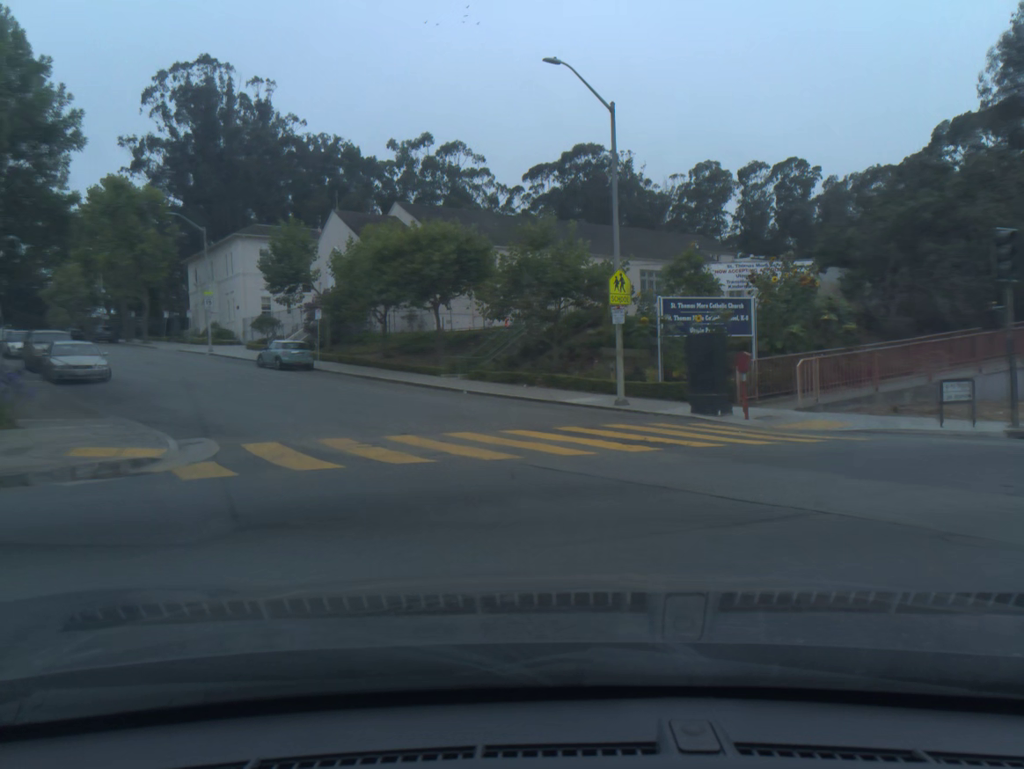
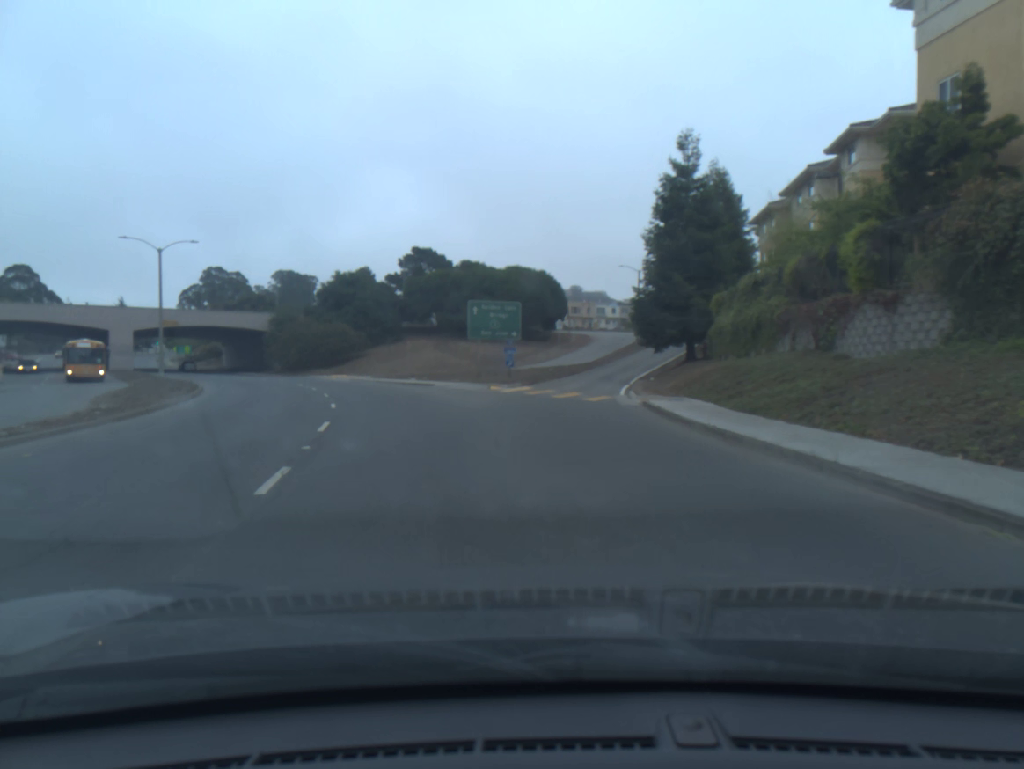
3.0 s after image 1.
(-10.5, +4.4) m; -99°
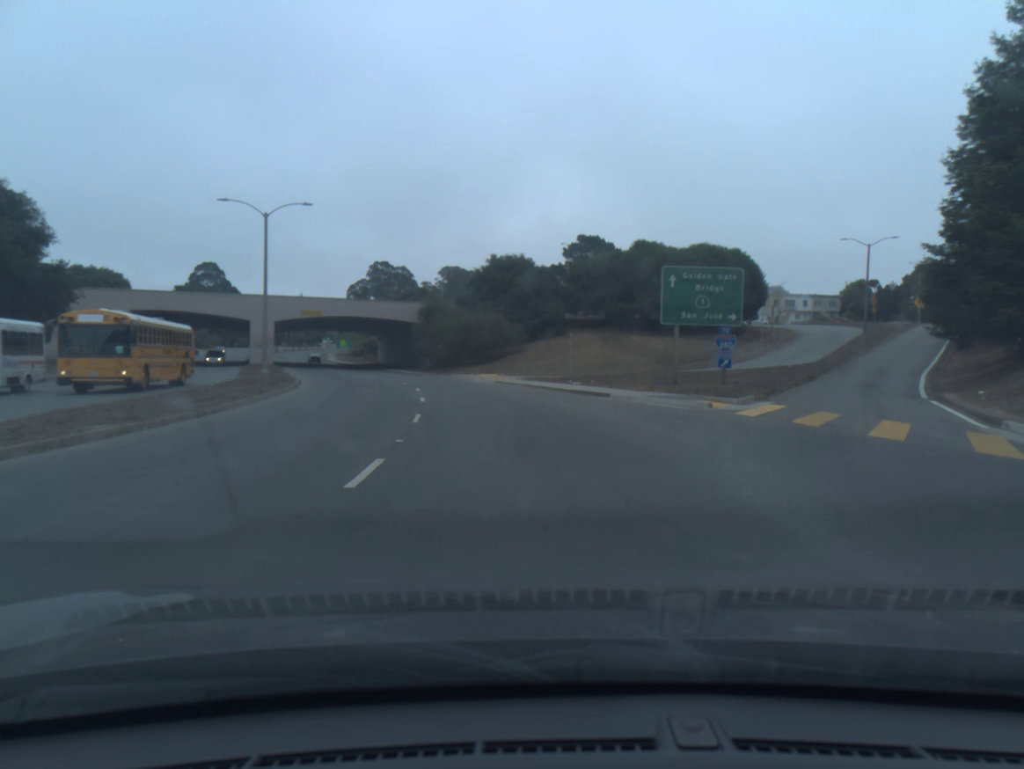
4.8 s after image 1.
(-1.7, +14.3) m; -10°
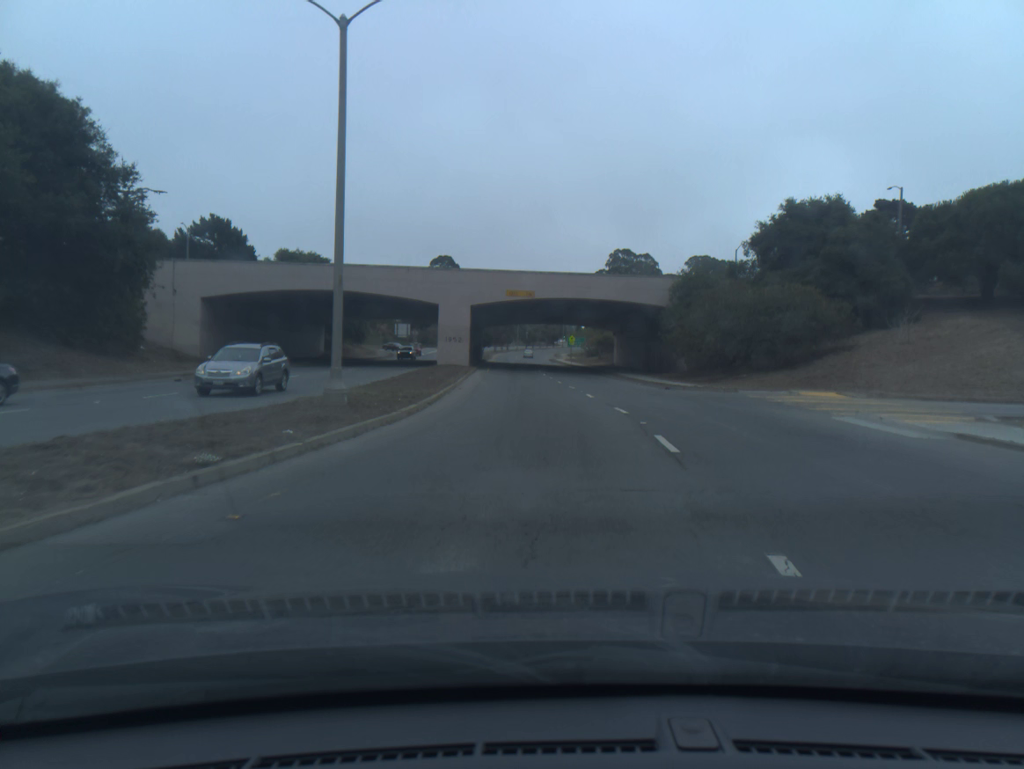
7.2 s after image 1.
(-4.6, +26.1) m; -17°
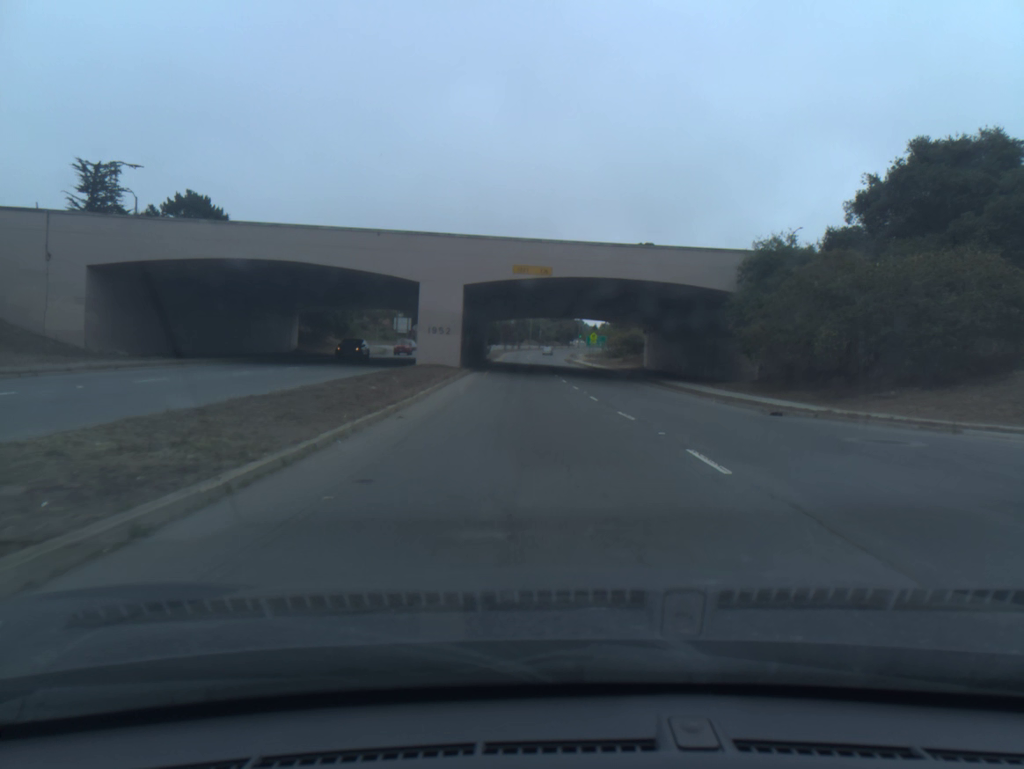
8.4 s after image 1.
(-0.1, +16.0) m; -1°
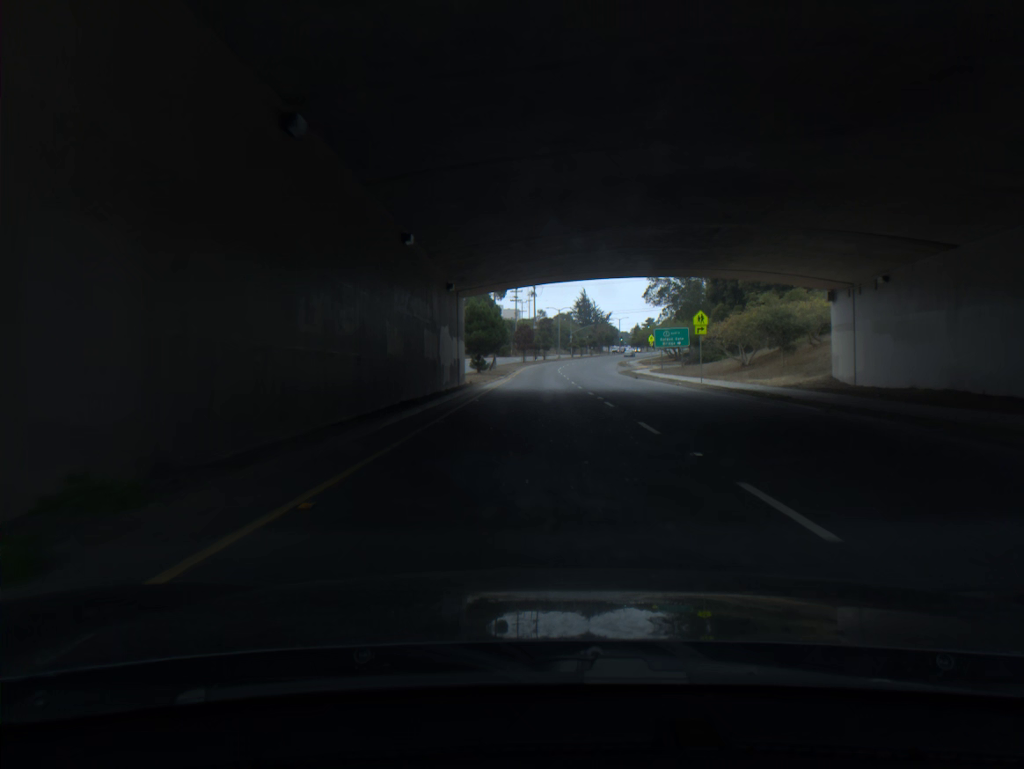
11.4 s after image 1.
(-0.9, +46.4) m; -2°
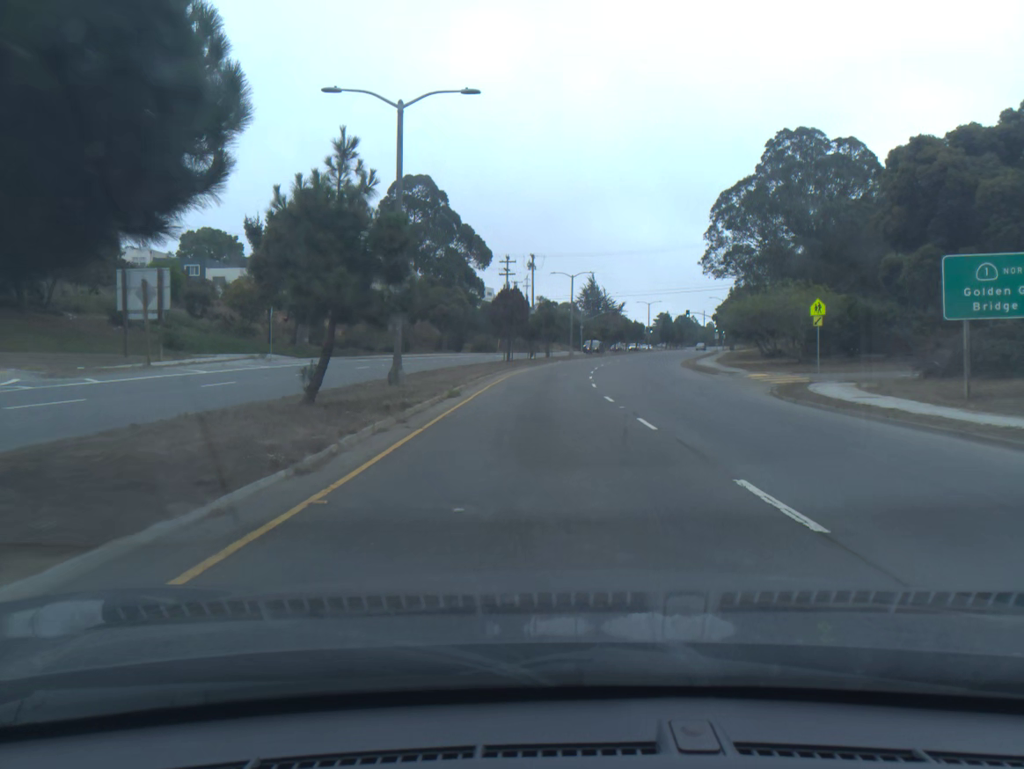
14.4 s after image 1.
(-0.1, +51.0) m; 0°
